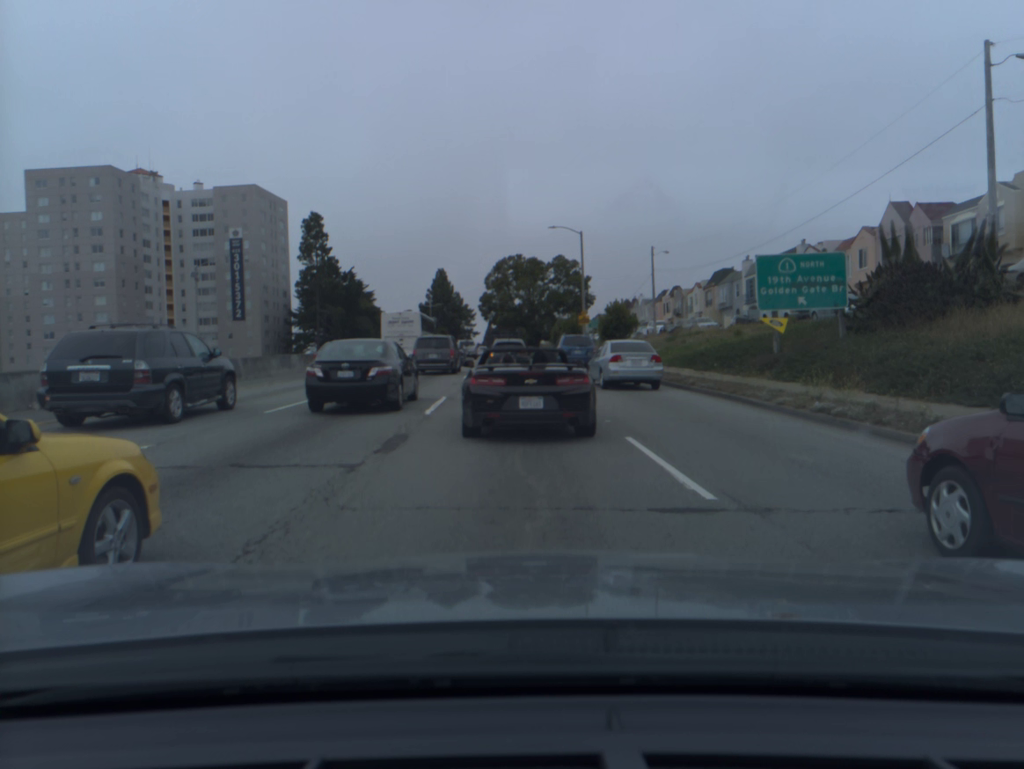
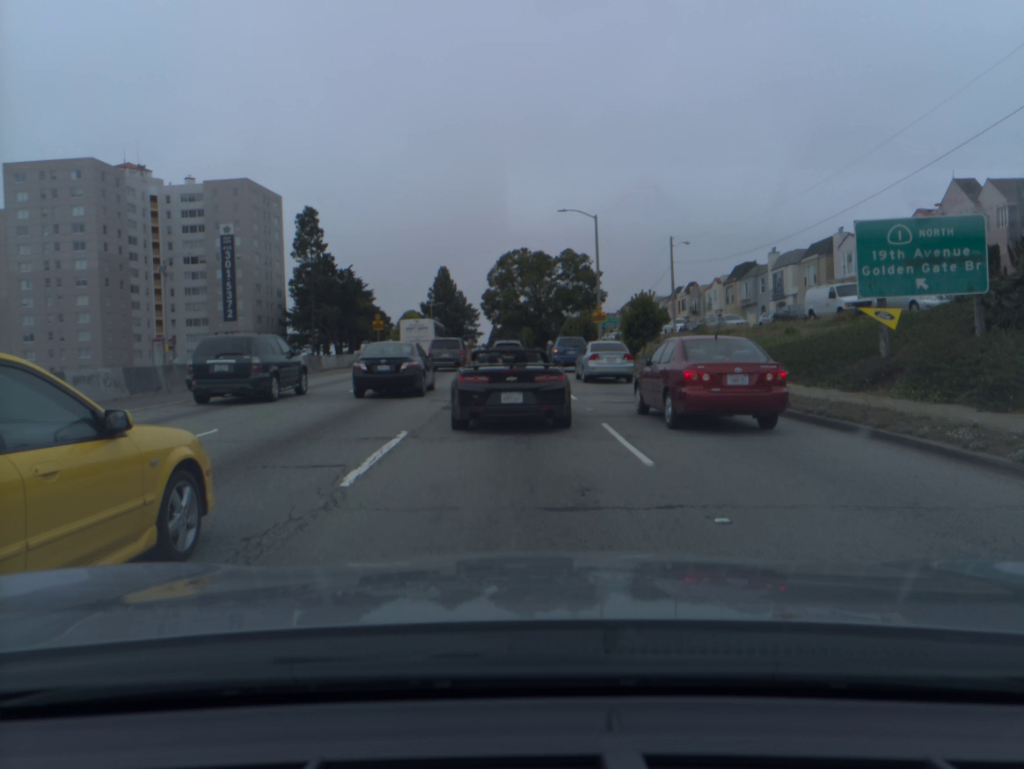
(0.0, +7.1) m; 0°
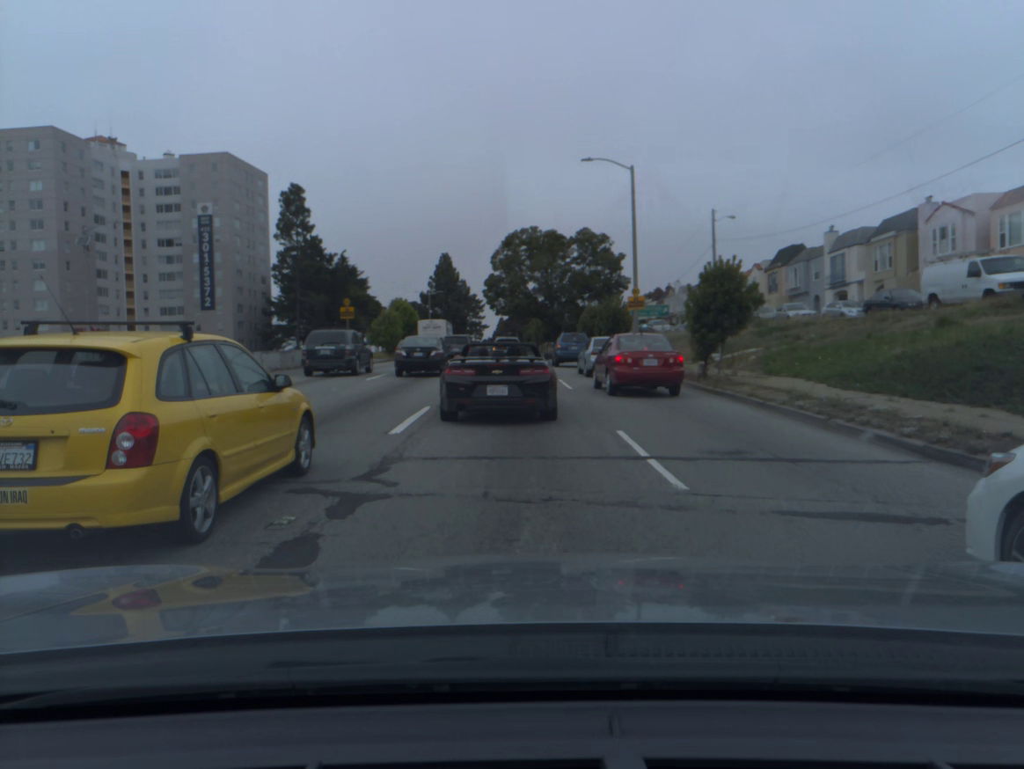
(-0.1, +11.7) m; 0°
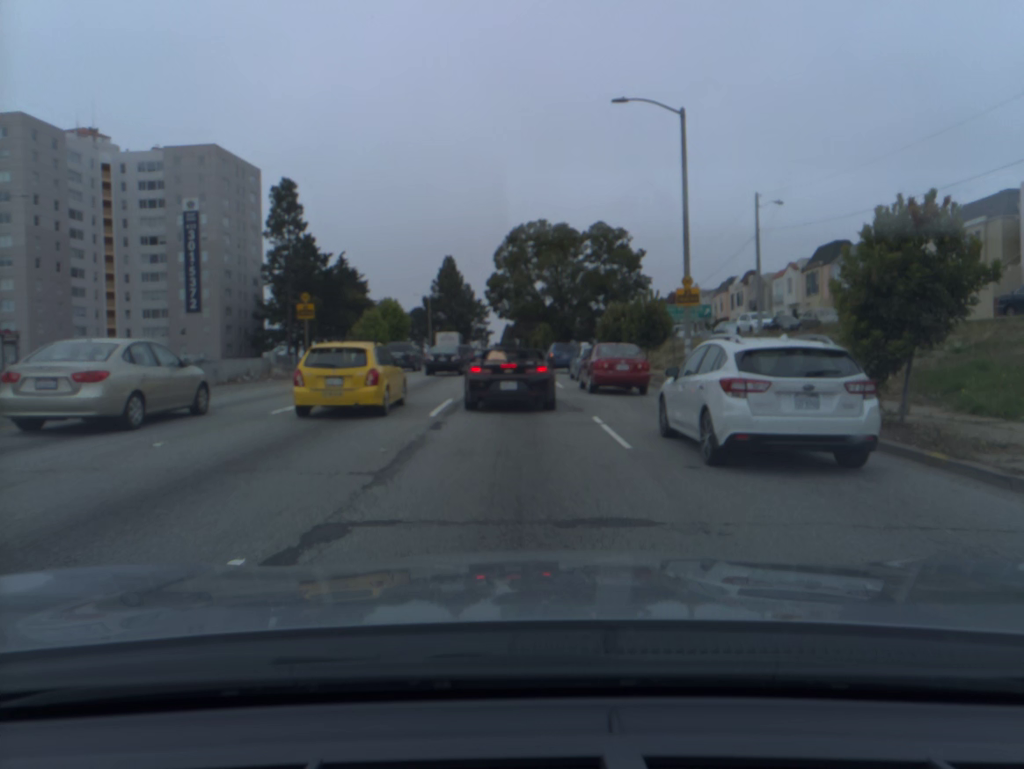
(0.0, +10.8) m; -1°
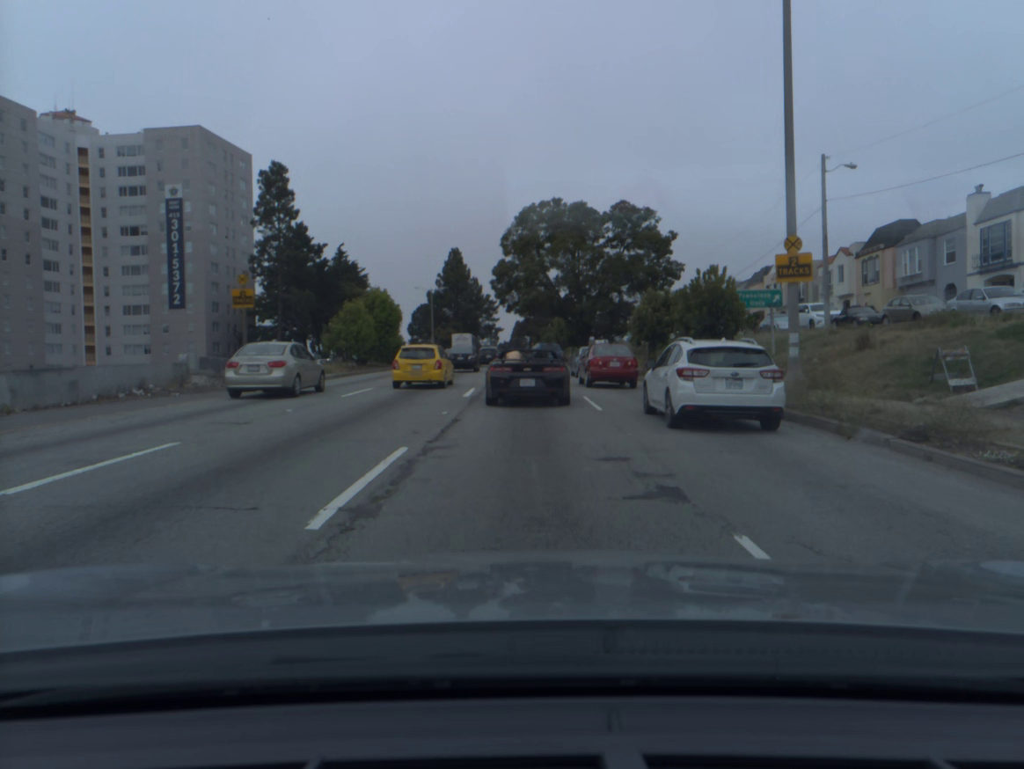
(-0.1, +9.0) m; 0°
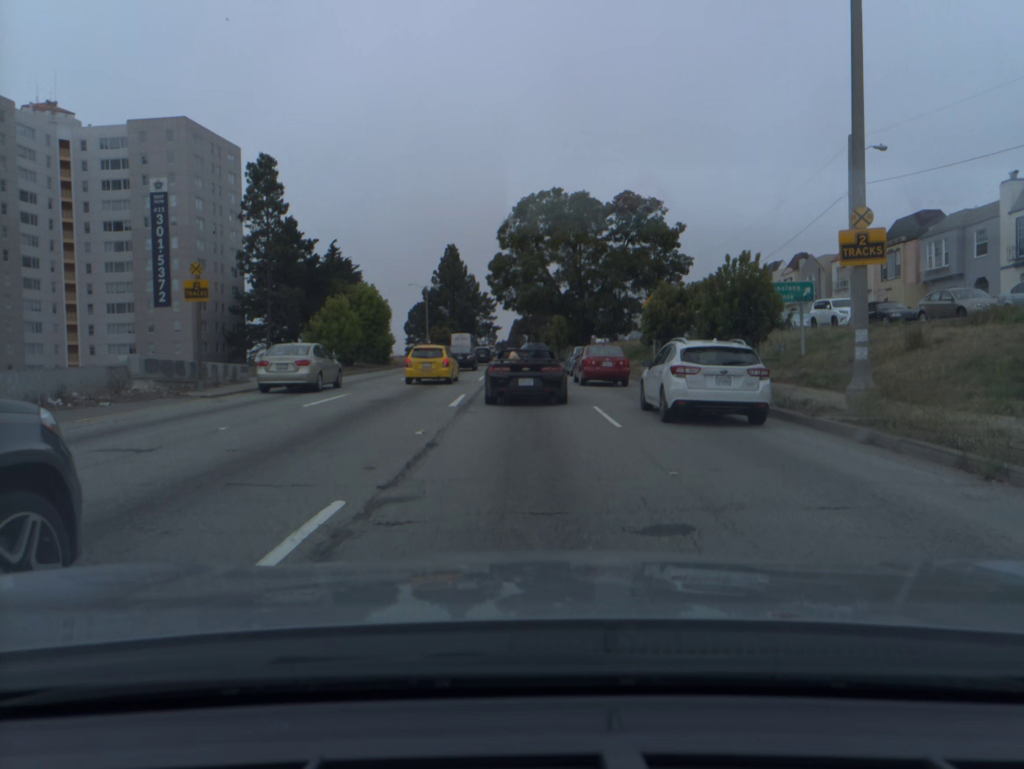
(0.0, +3.5) m; 0°
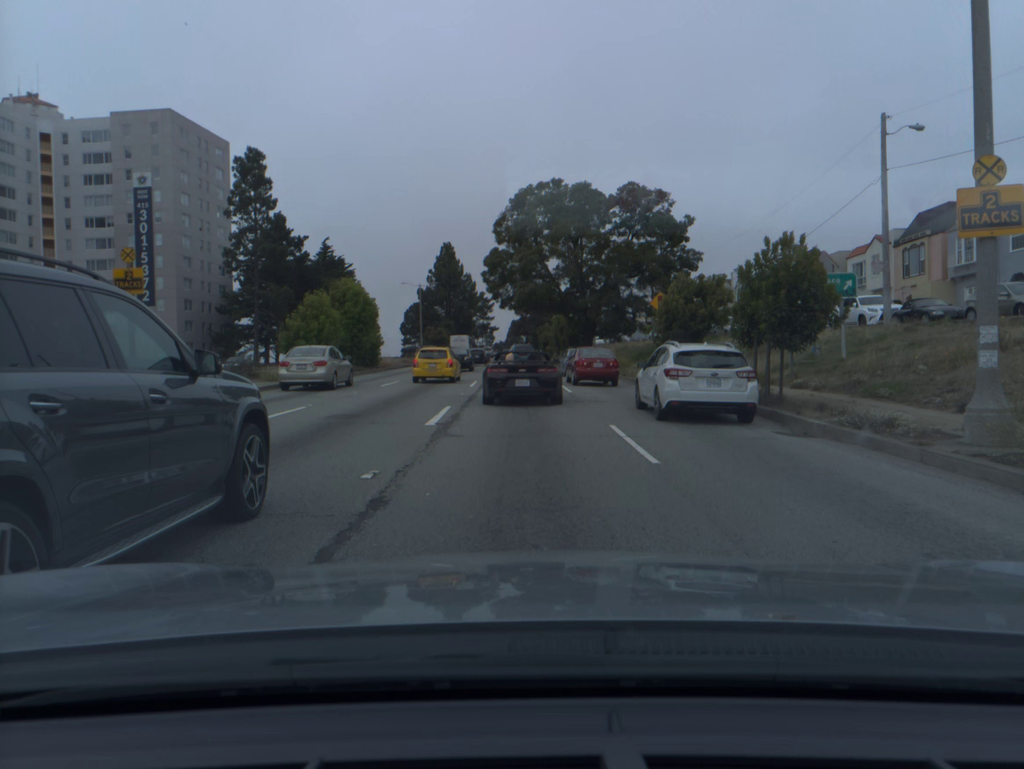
(0.0, +3.7) m; 0°
